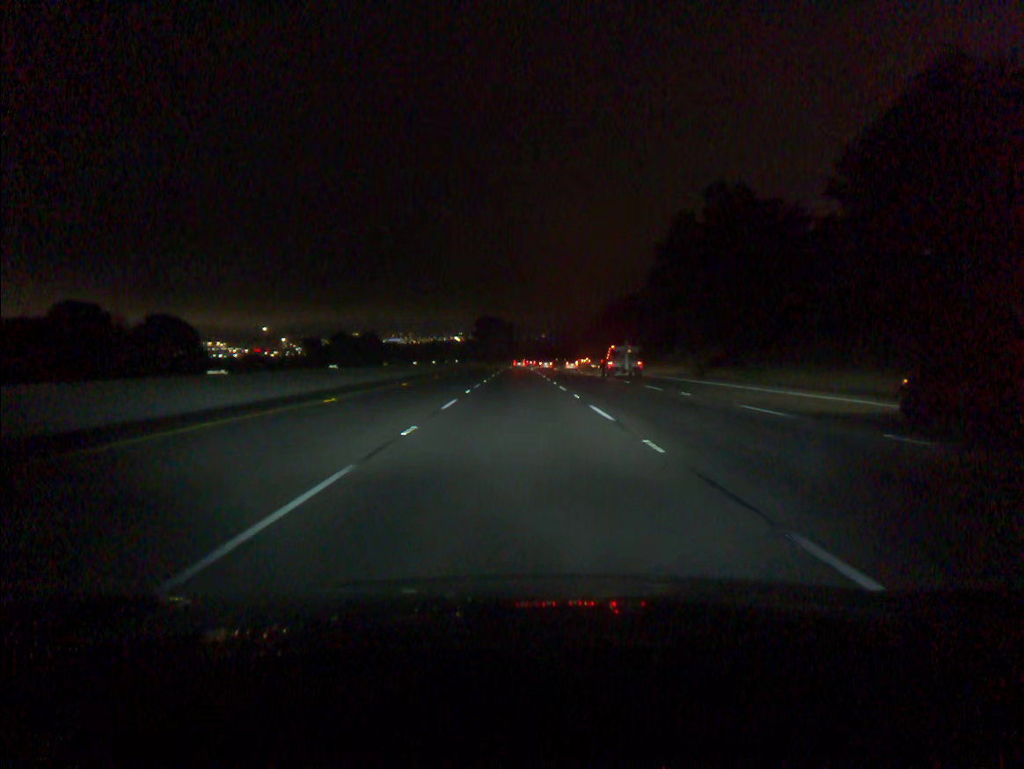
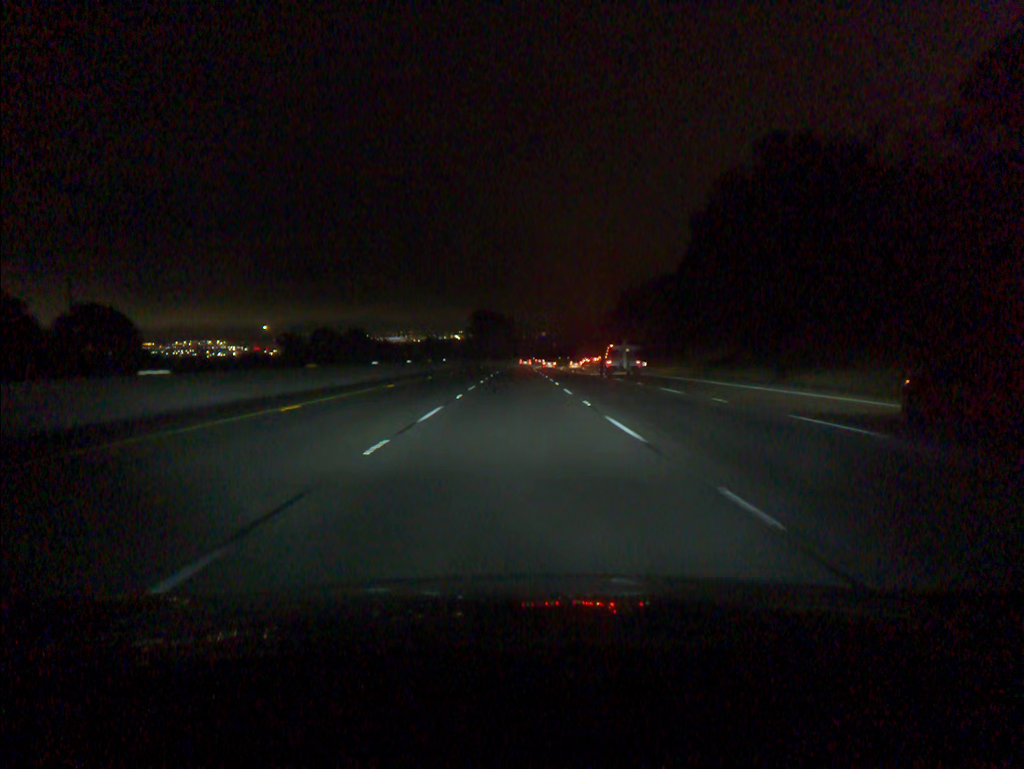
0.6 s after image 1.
(0.0, +18.5) m; 0°
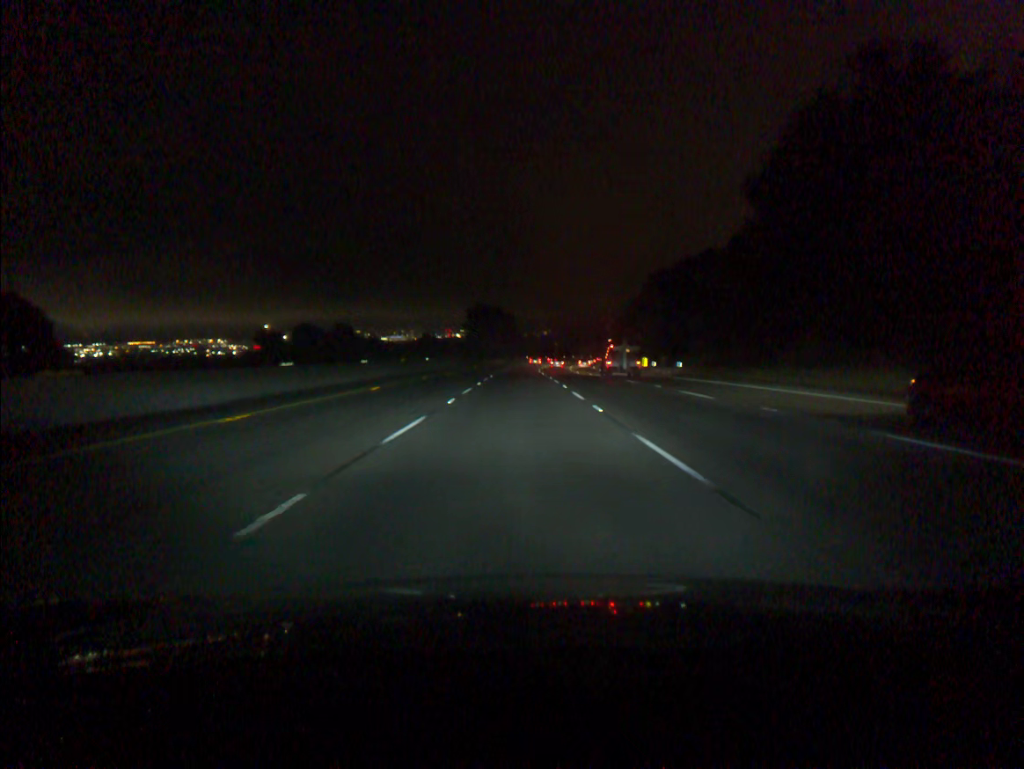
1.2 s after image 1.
(0.0, +18.5) m; 0°
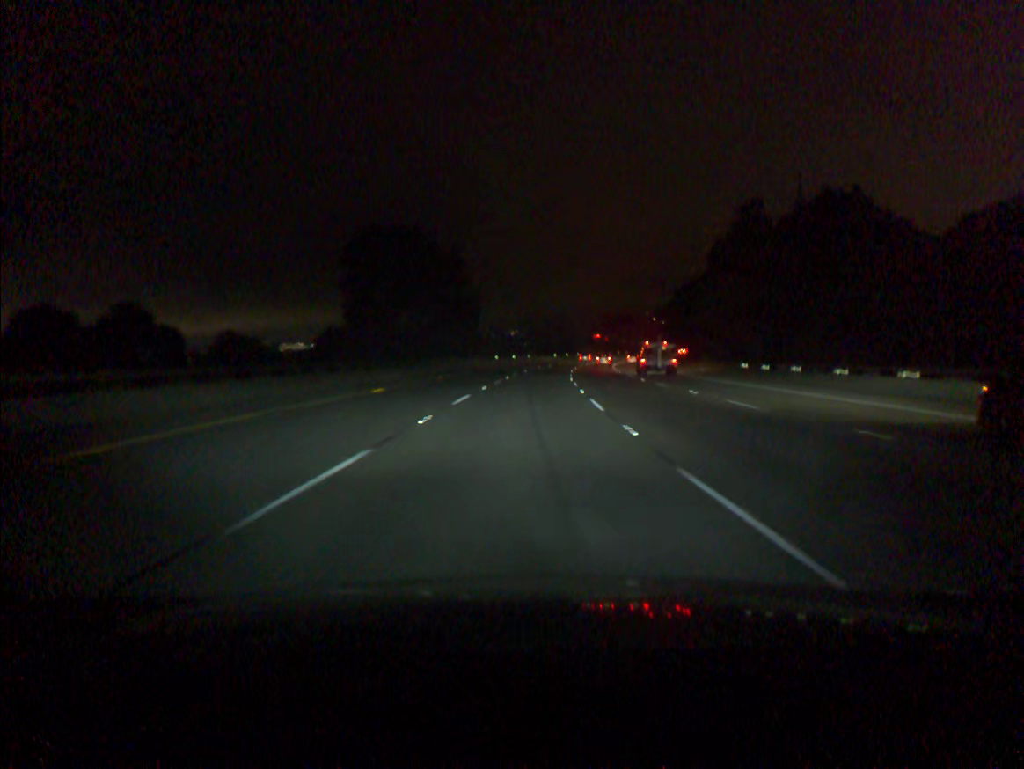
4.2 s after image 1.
(+0.7, +92.8) m; +2°
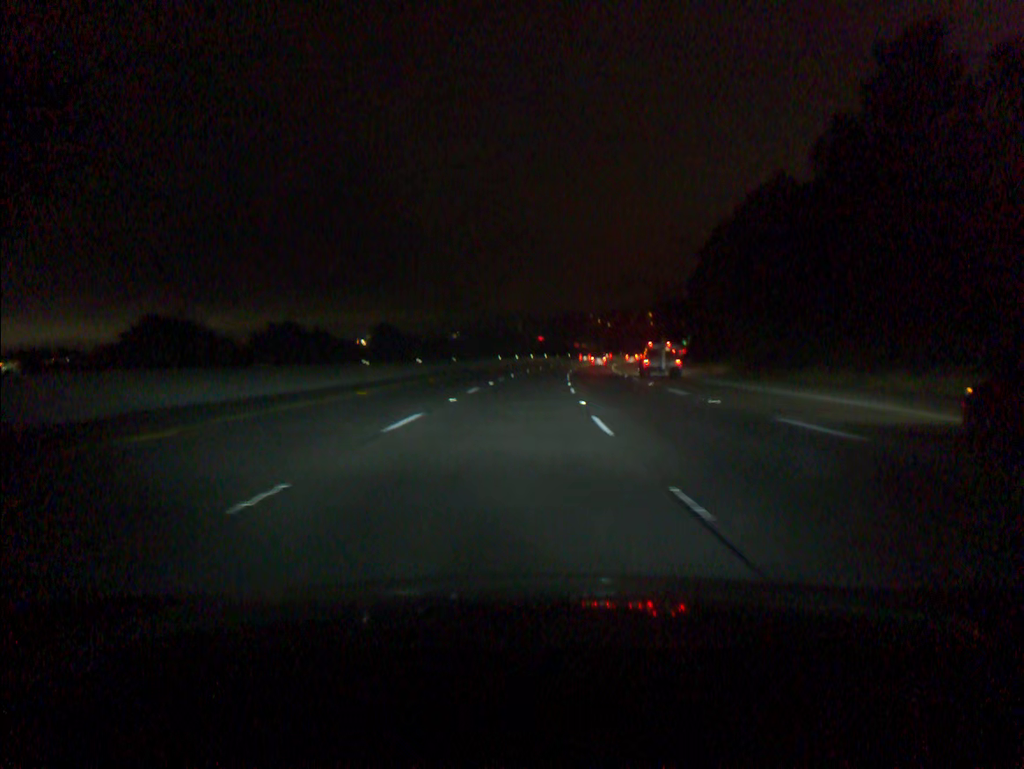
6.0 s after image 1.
(+2.2, +55.5) m; +4°
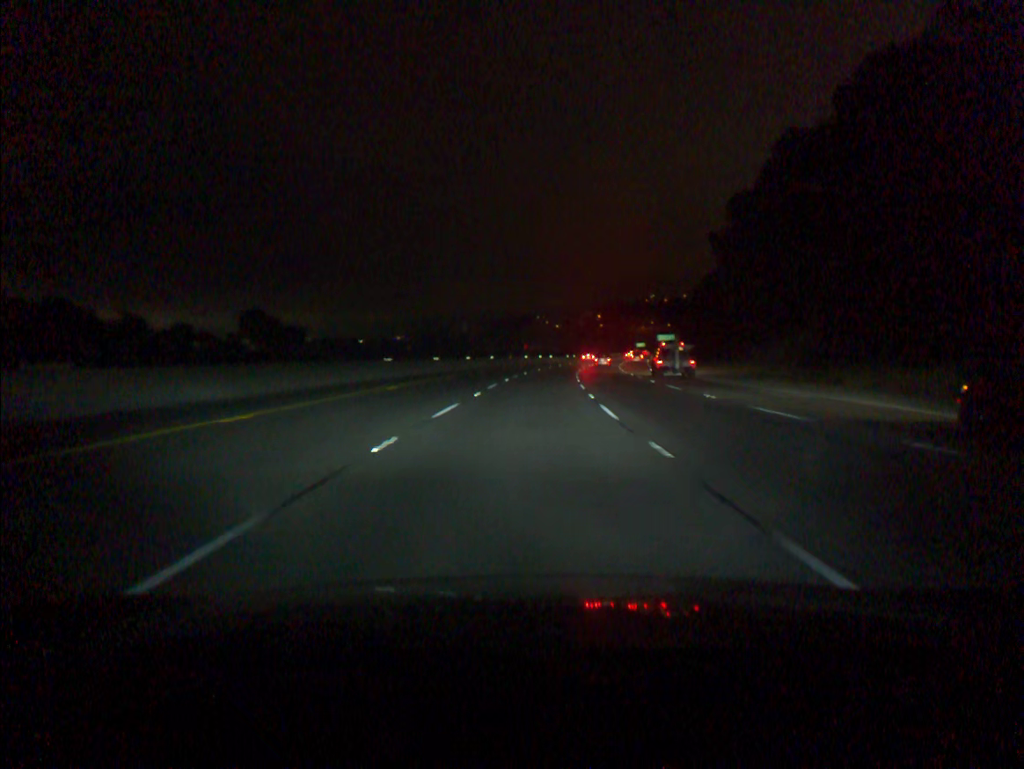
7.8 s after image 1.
(+1.8, +55.5) m; +4°
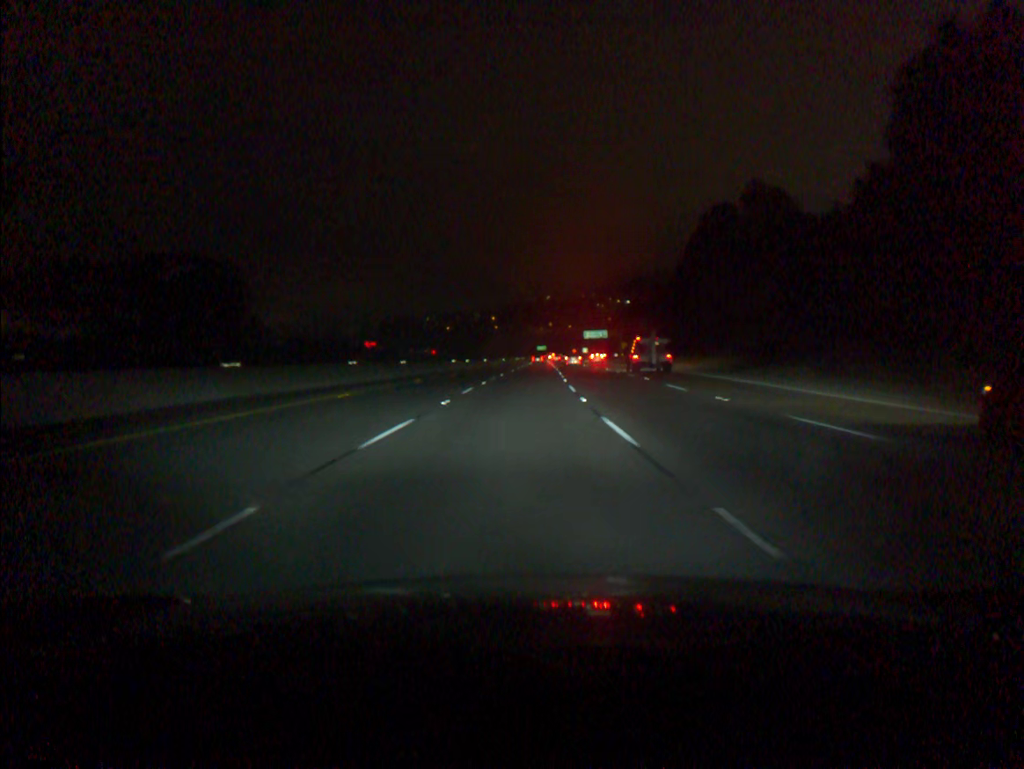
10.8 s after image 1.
(+6.5, +92.3) m; +8°
